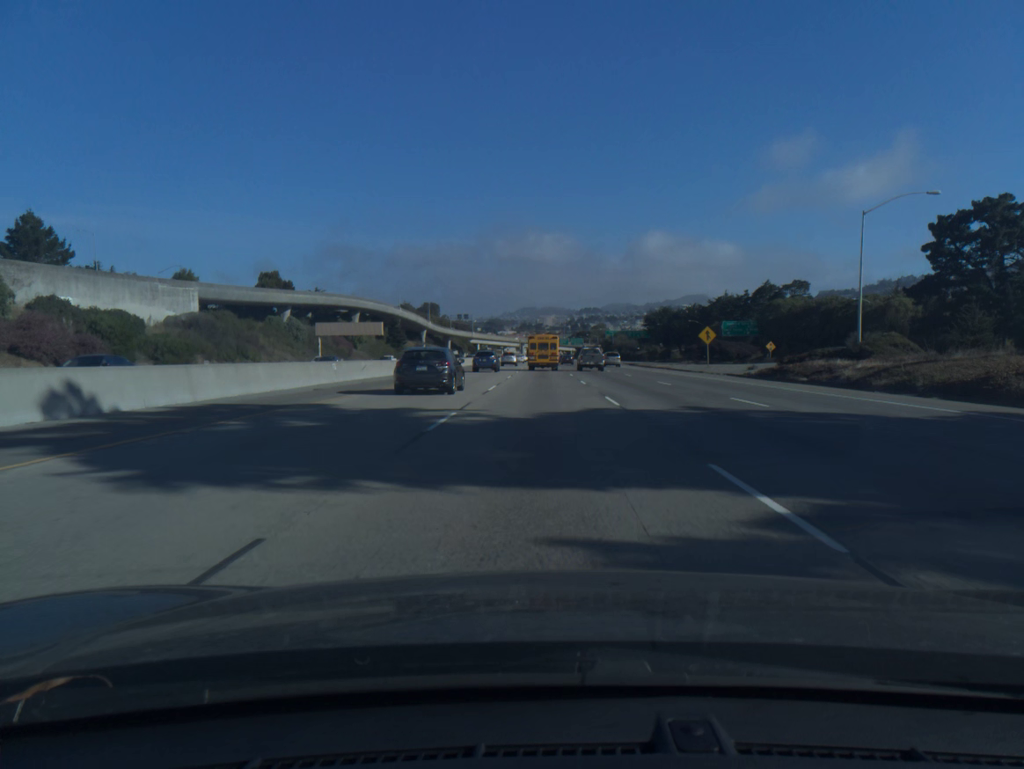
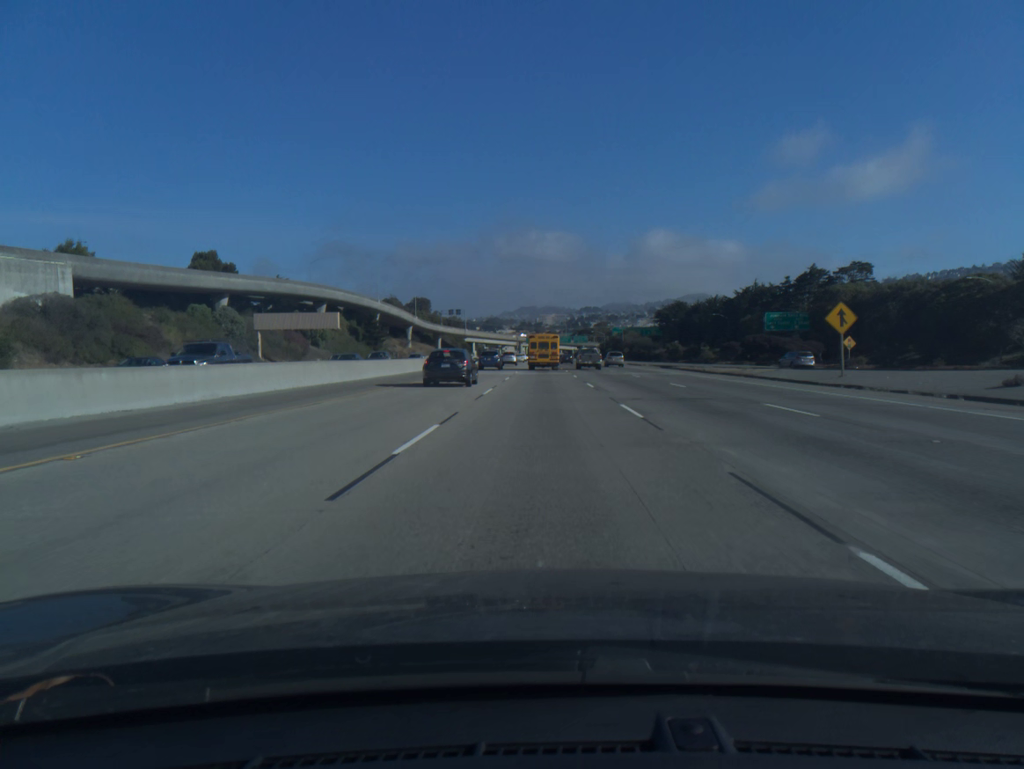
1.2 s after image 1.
(0.0, +32.3) m; 0°
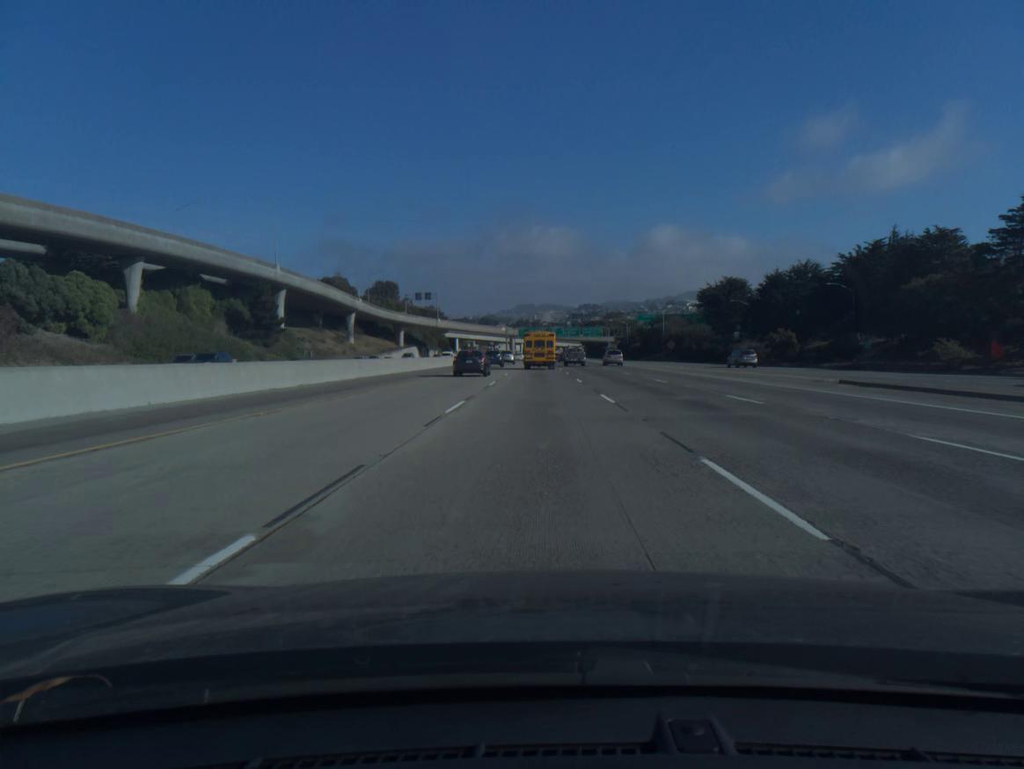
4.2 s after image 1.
(+0.2, +81.2) m; 0°
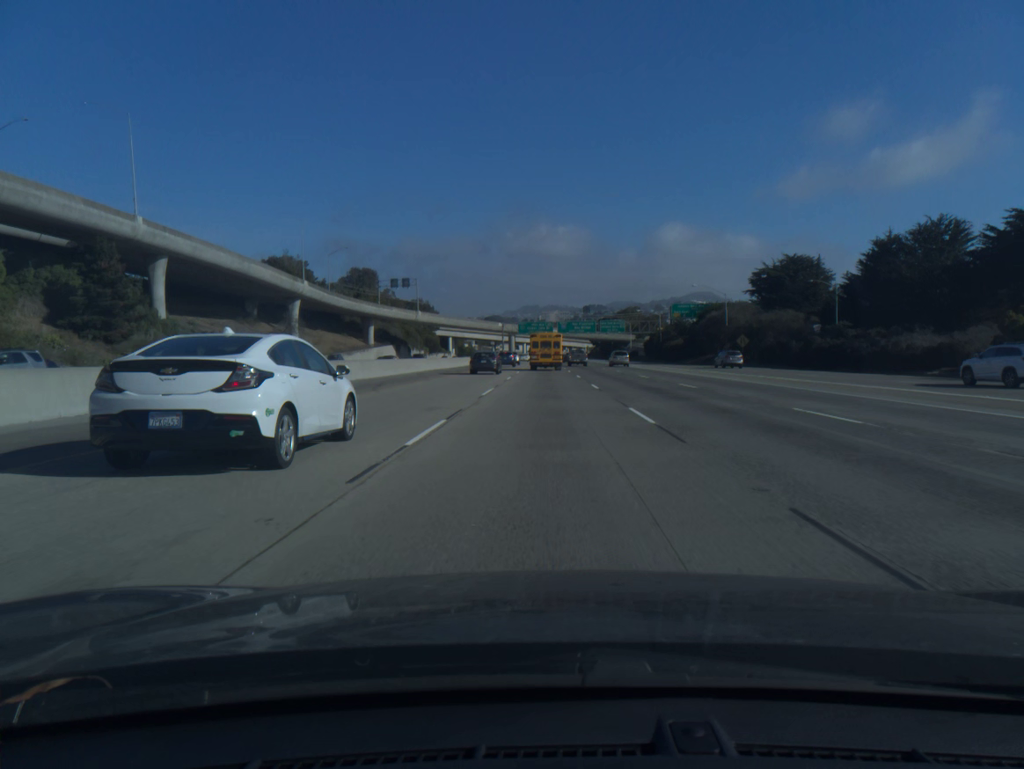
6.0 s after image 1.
(-0.2, +48.8) m; 0°
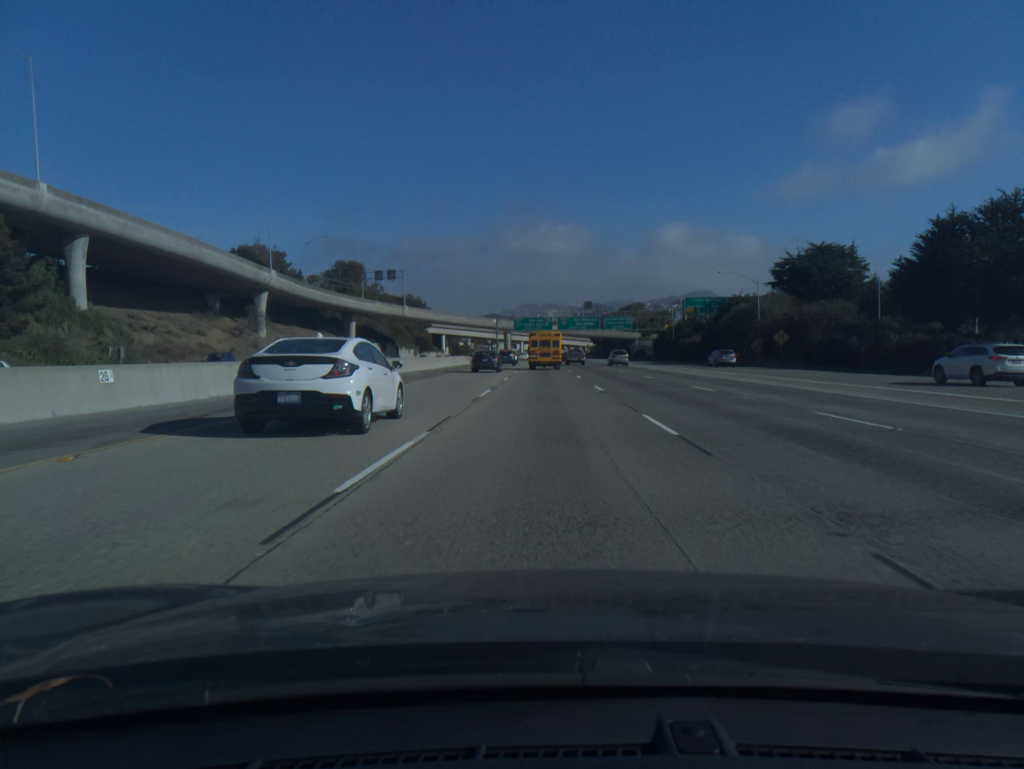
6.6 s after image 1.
(0.0, +16.2) m; 0°
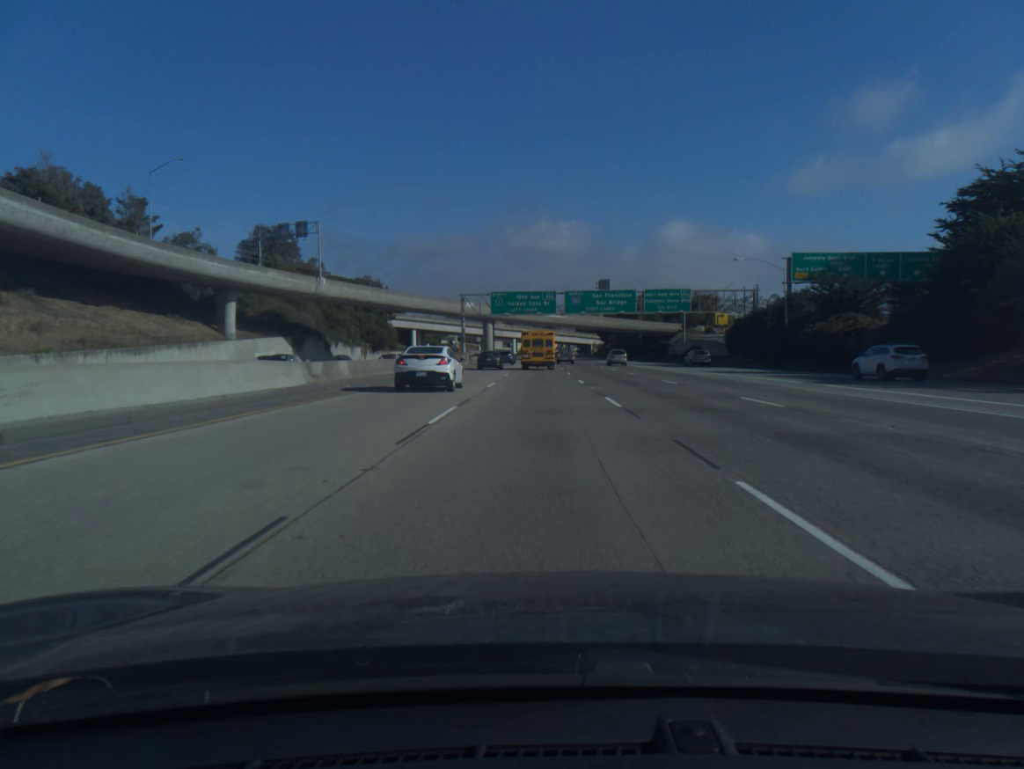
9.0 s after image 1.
(+0.3, +64.8) m; 0°
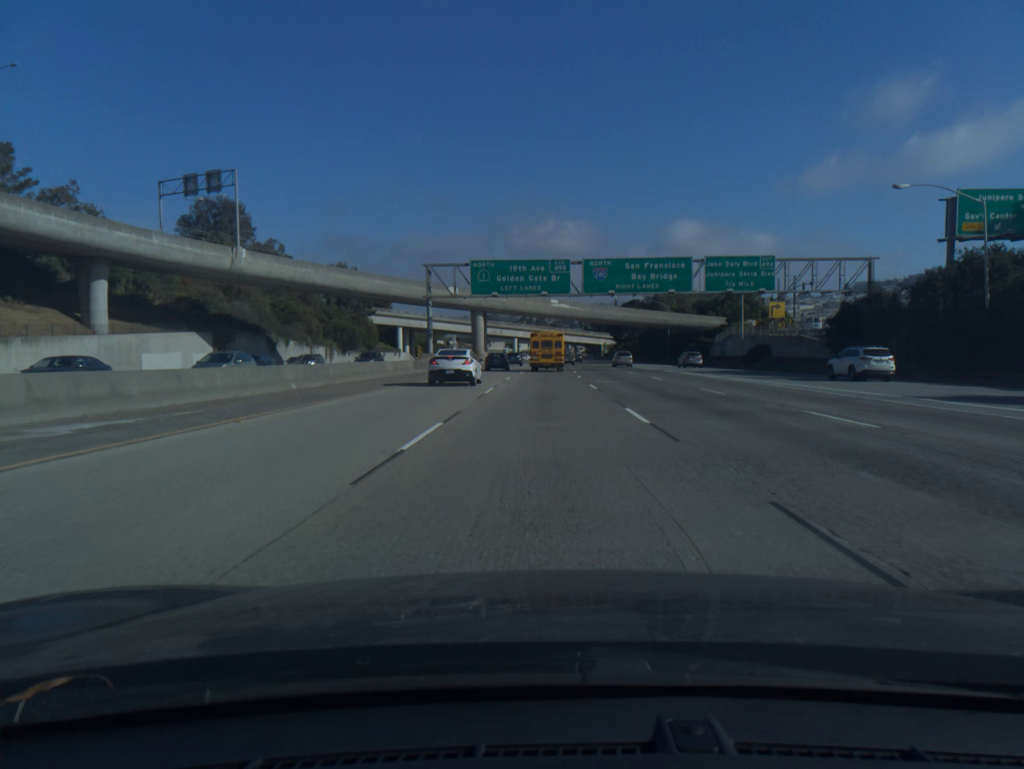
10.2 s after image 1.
(-0.1, +32.3) m; 0°
